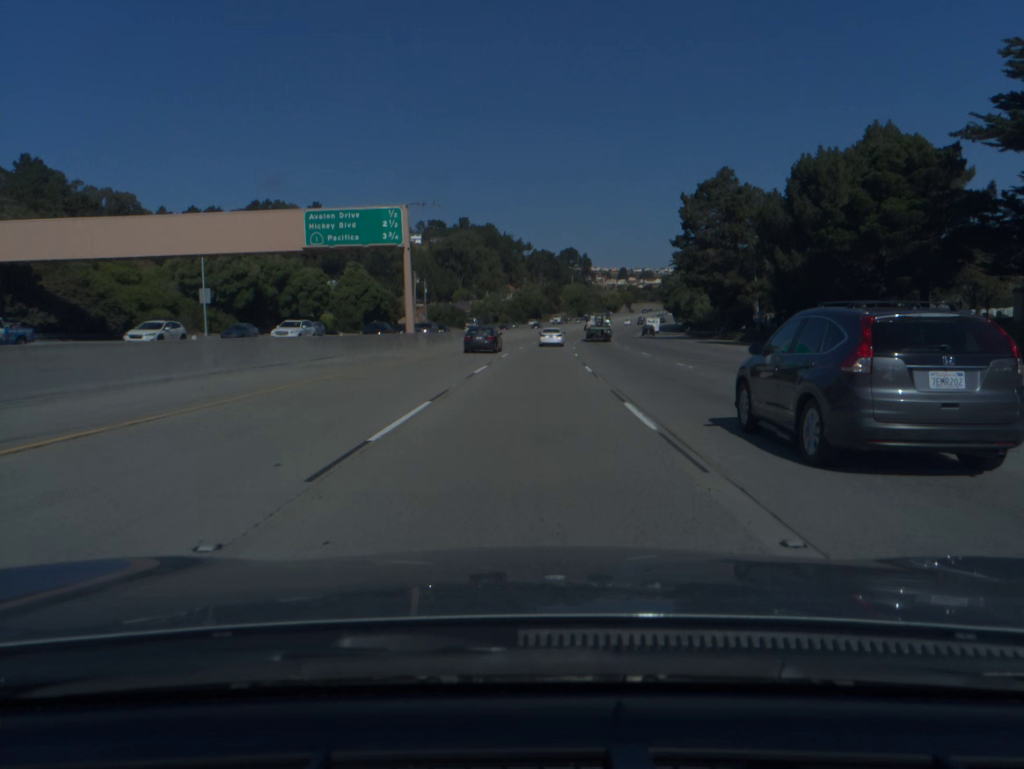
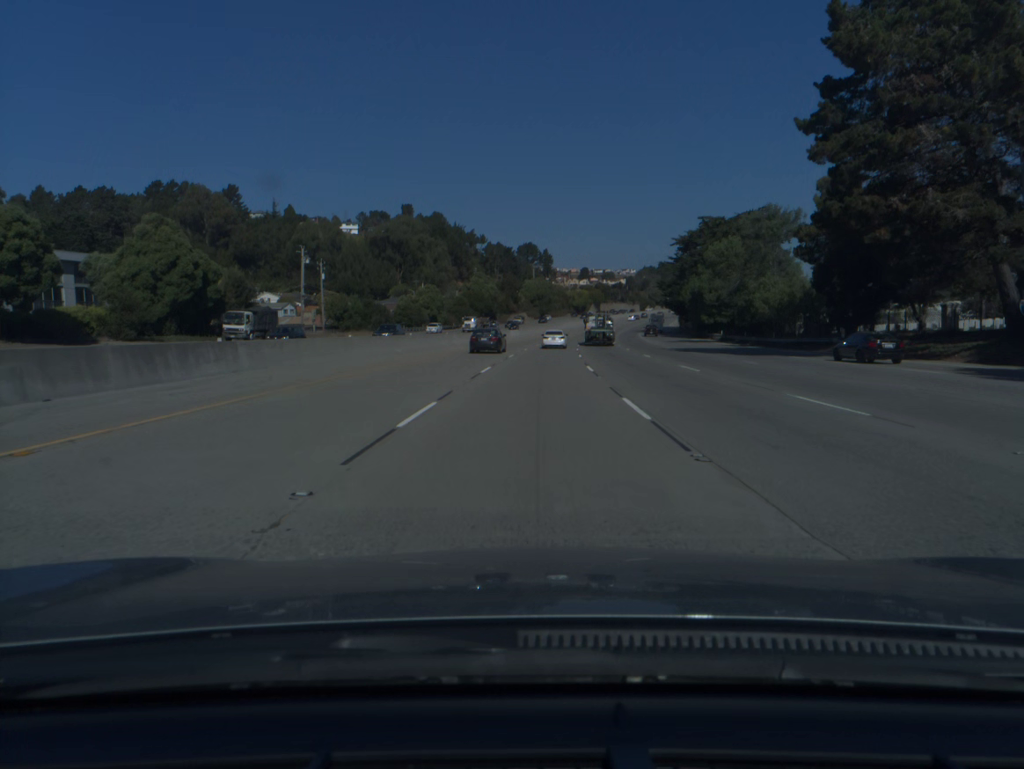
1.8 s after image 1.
(+1.3, +57.1) m; +3°
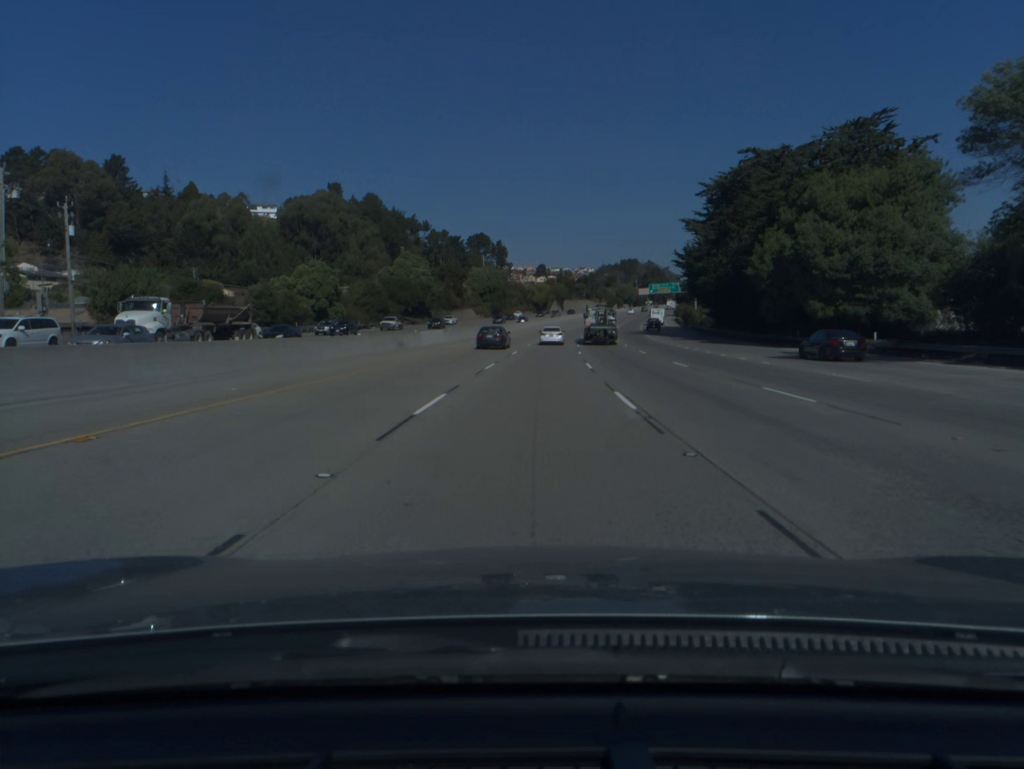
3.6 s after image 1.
(+1.6, +56.8) m; +3°
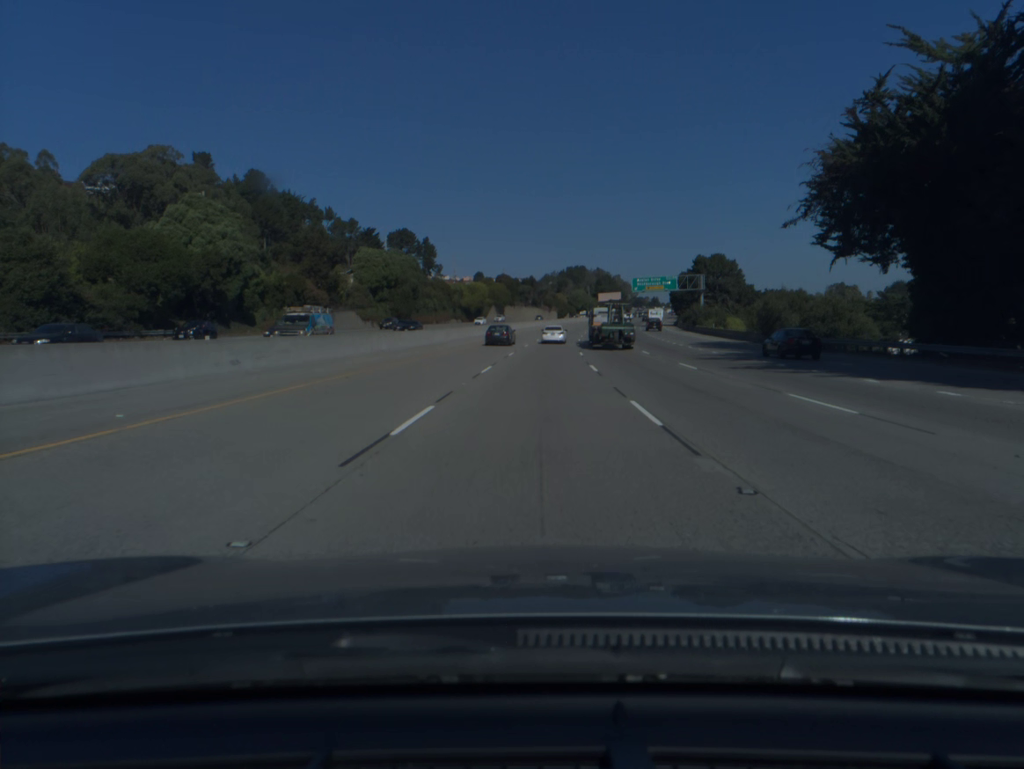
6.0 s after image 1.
(+2.8, +75.2) m; +4°
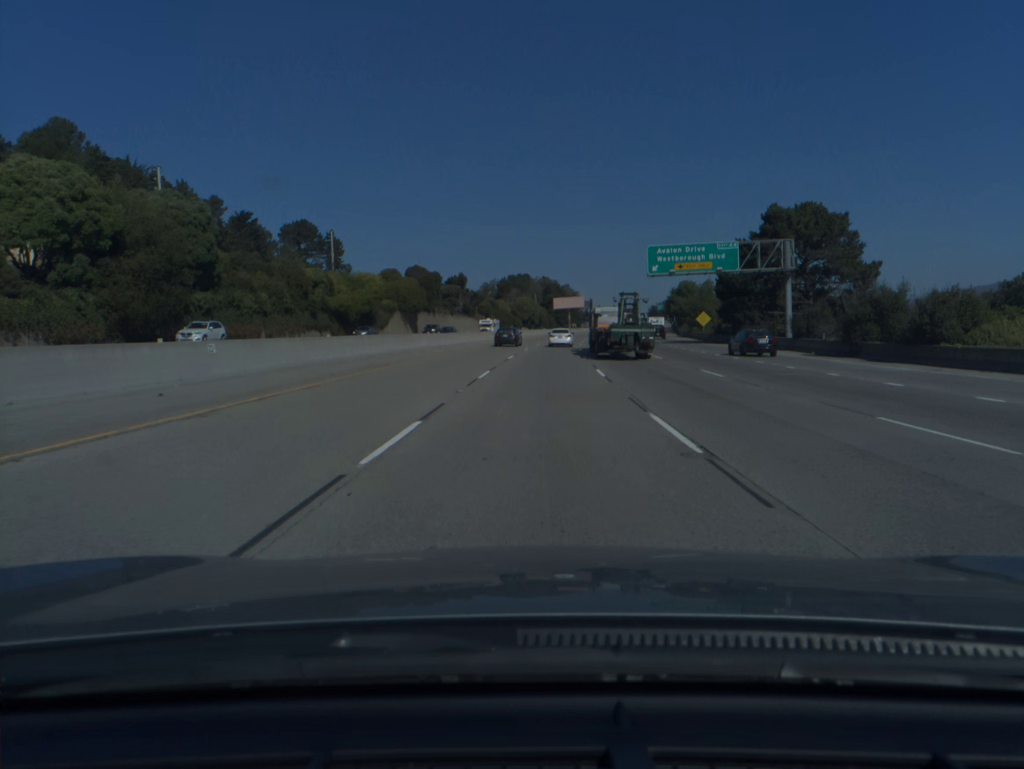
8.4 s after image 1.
(+2.8, +75.1) m; +4°
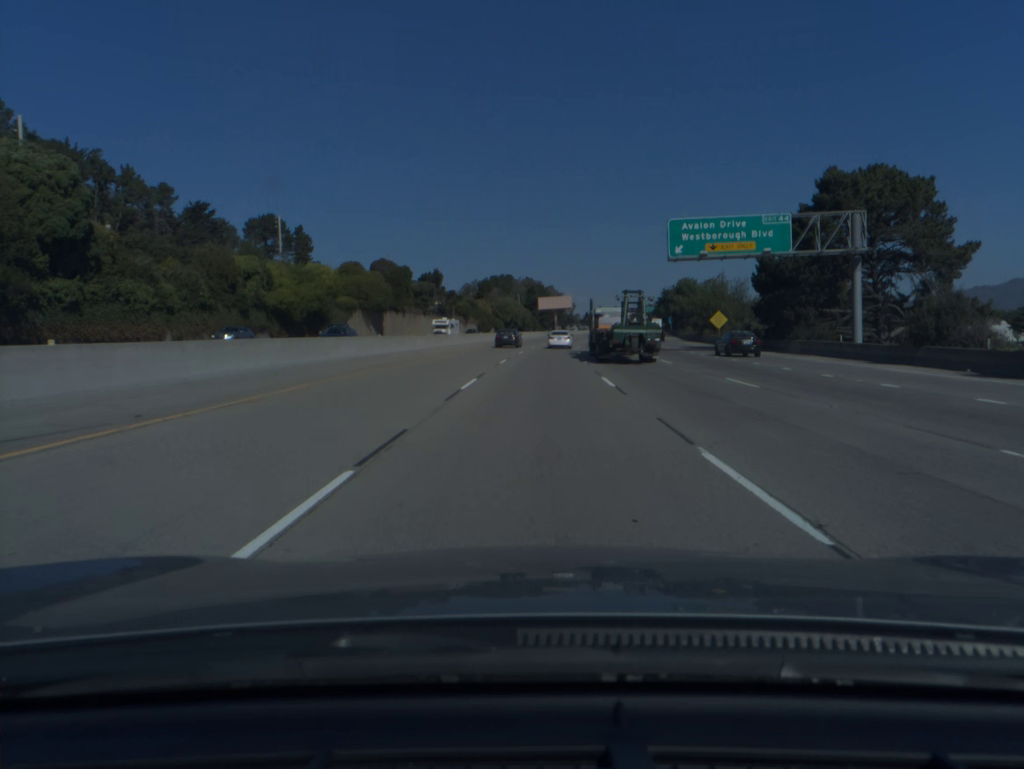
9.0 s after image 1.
(+0.2, +18.7) m; +1°
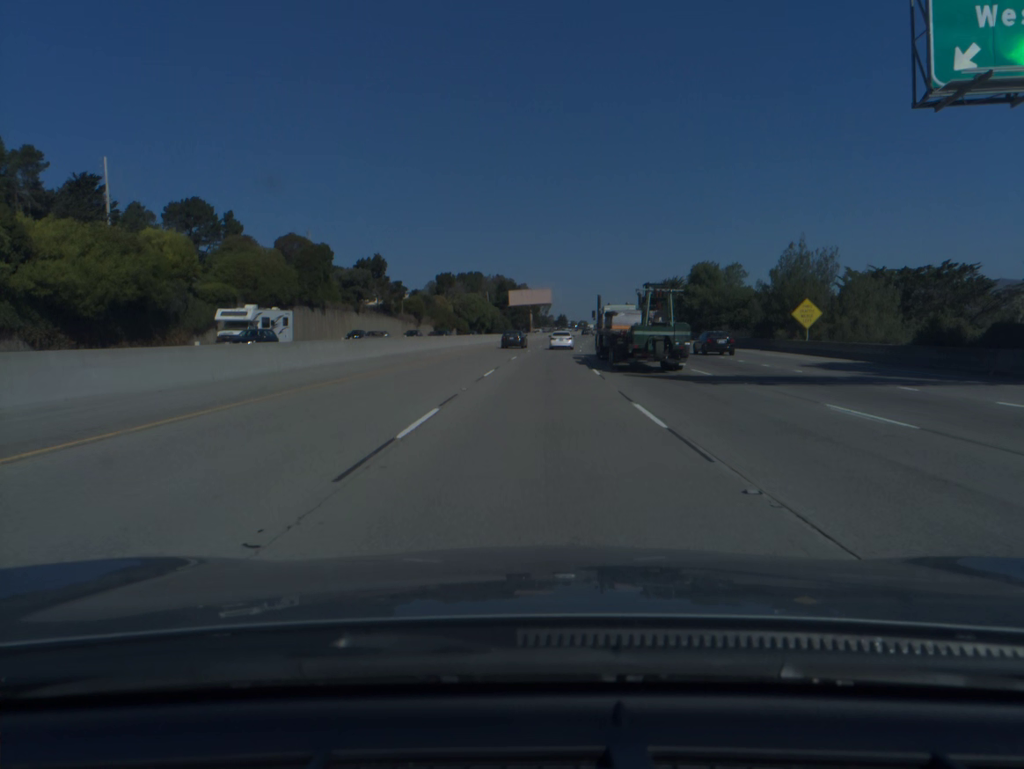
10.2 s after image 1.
(+0.7, +37.5) m; +2°
